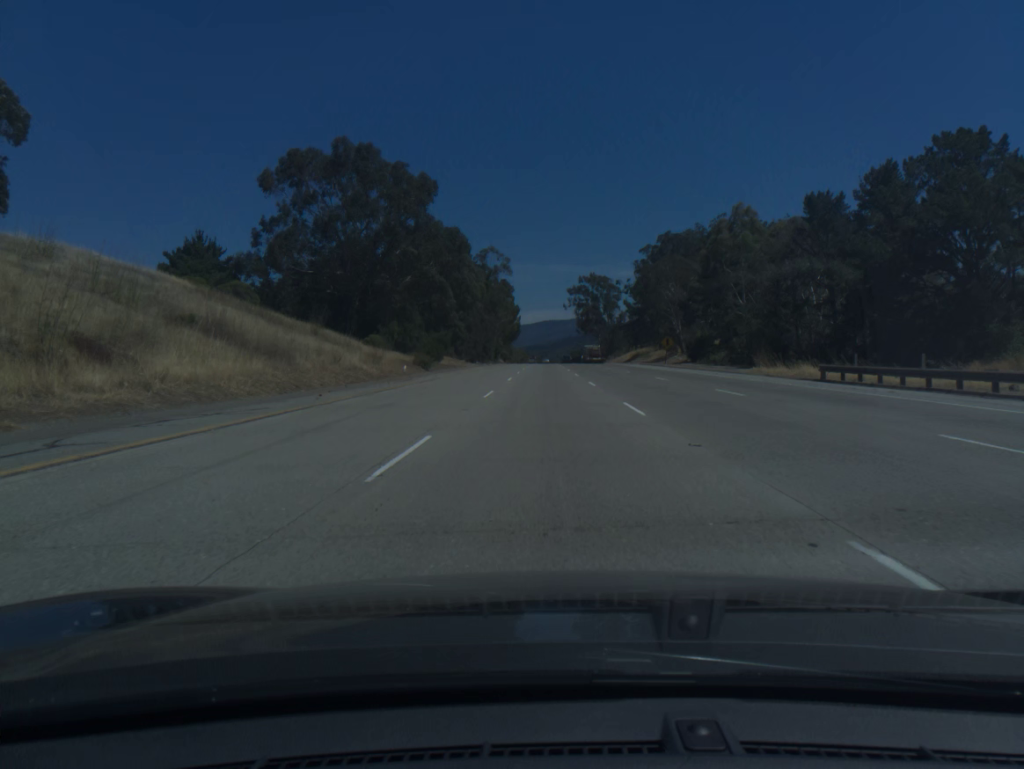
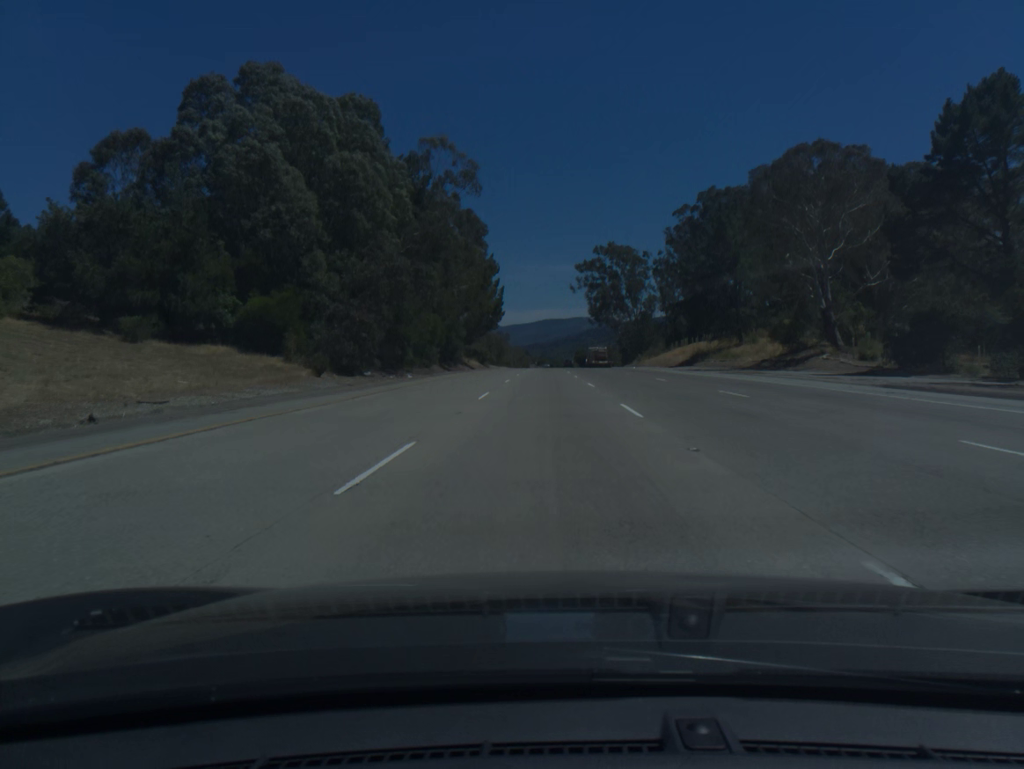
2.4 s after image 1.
(0.0, +73.4) m; 0°
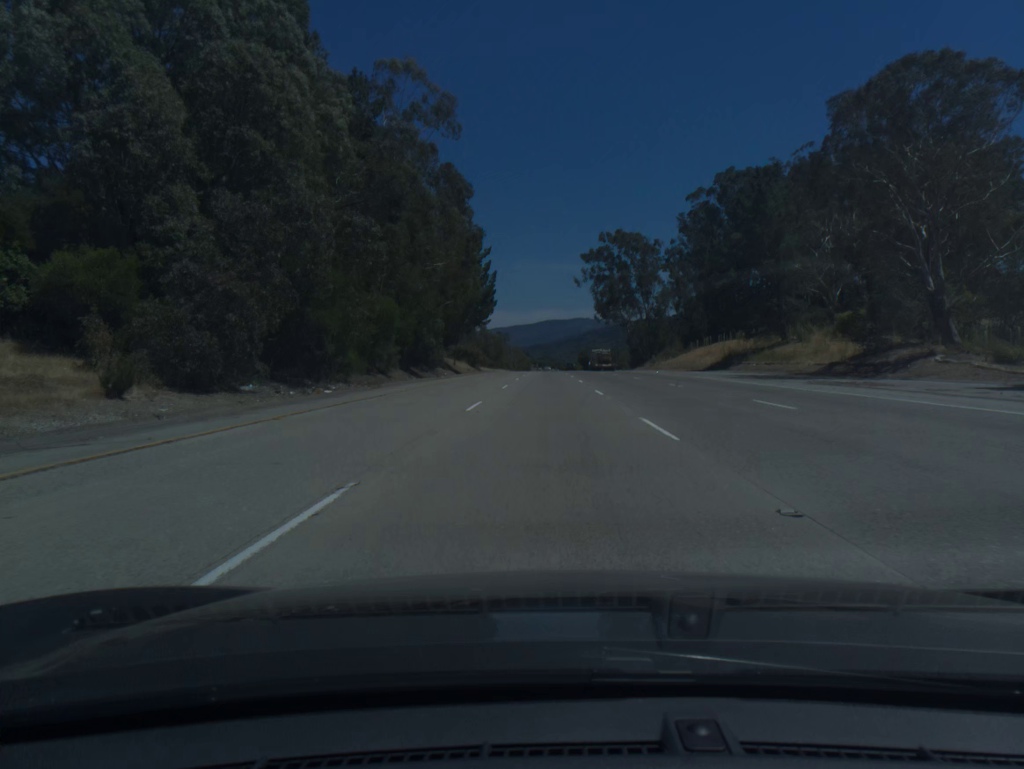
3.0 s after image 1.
(0.0, +18.4) m; 0°
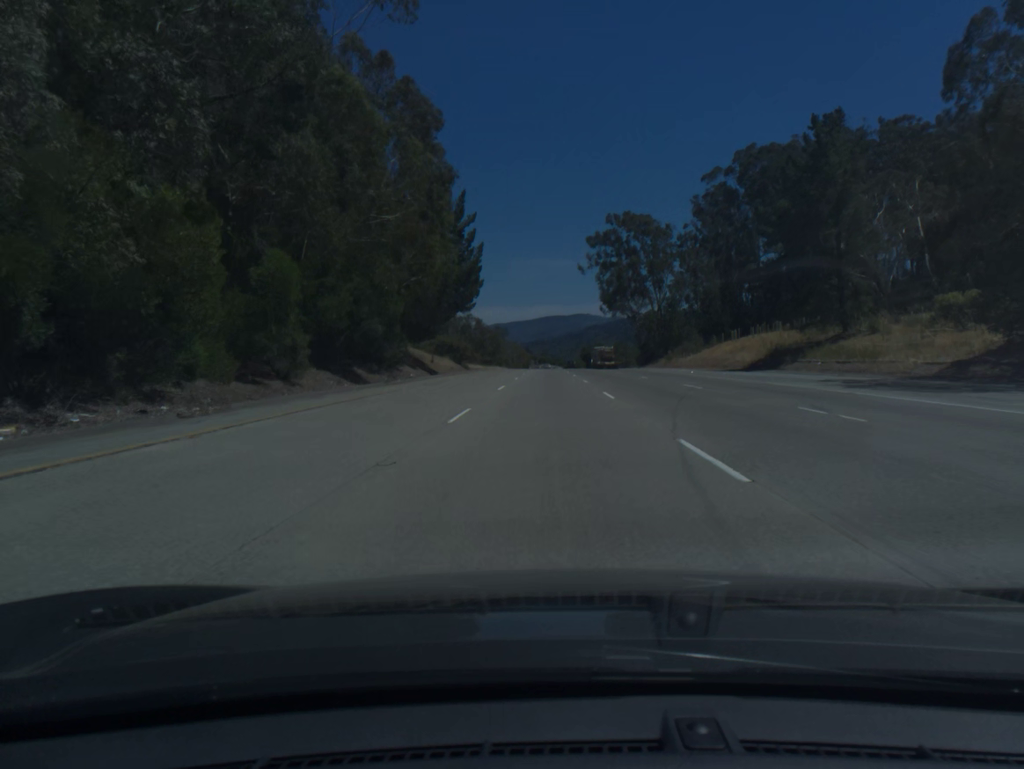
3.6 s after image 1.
(0.0, +18.4) m; 0°
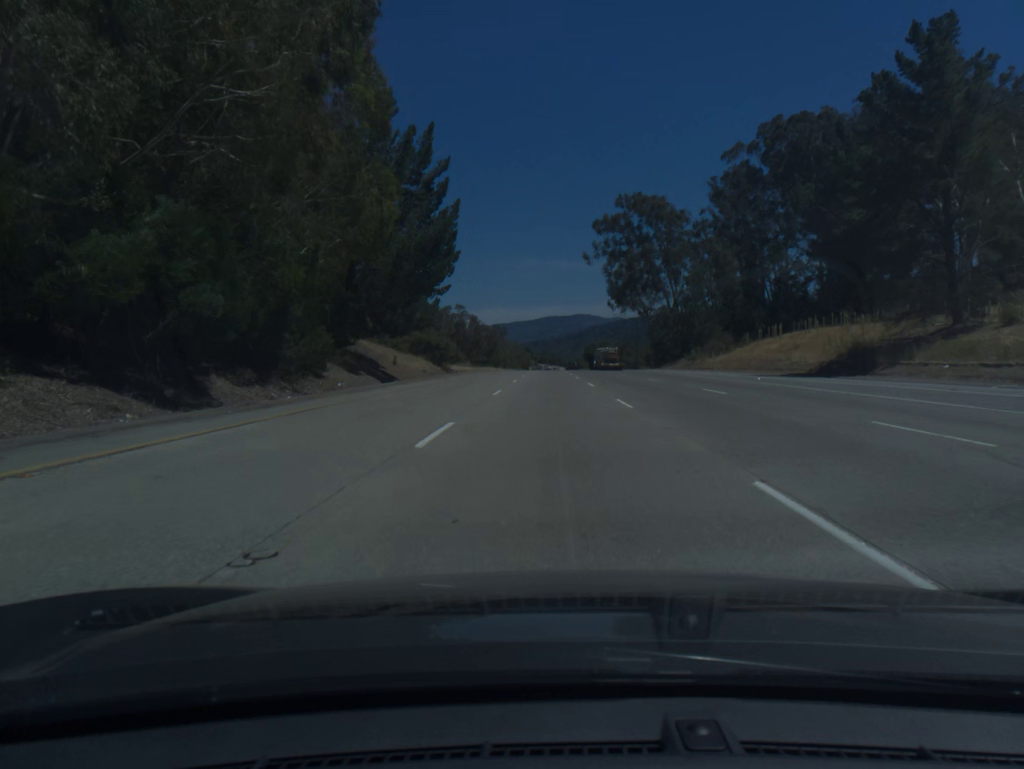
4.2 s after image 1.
(0.0, +18.4) m; 0°
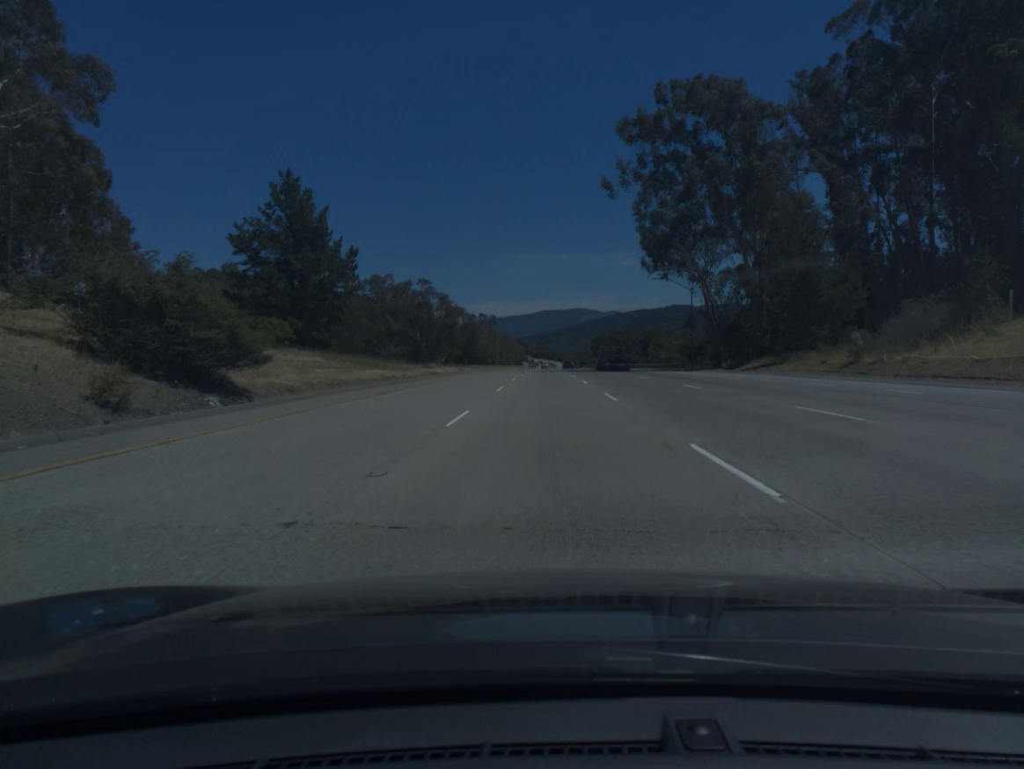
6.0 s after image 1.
(+0.1, +55.3) m; 0°
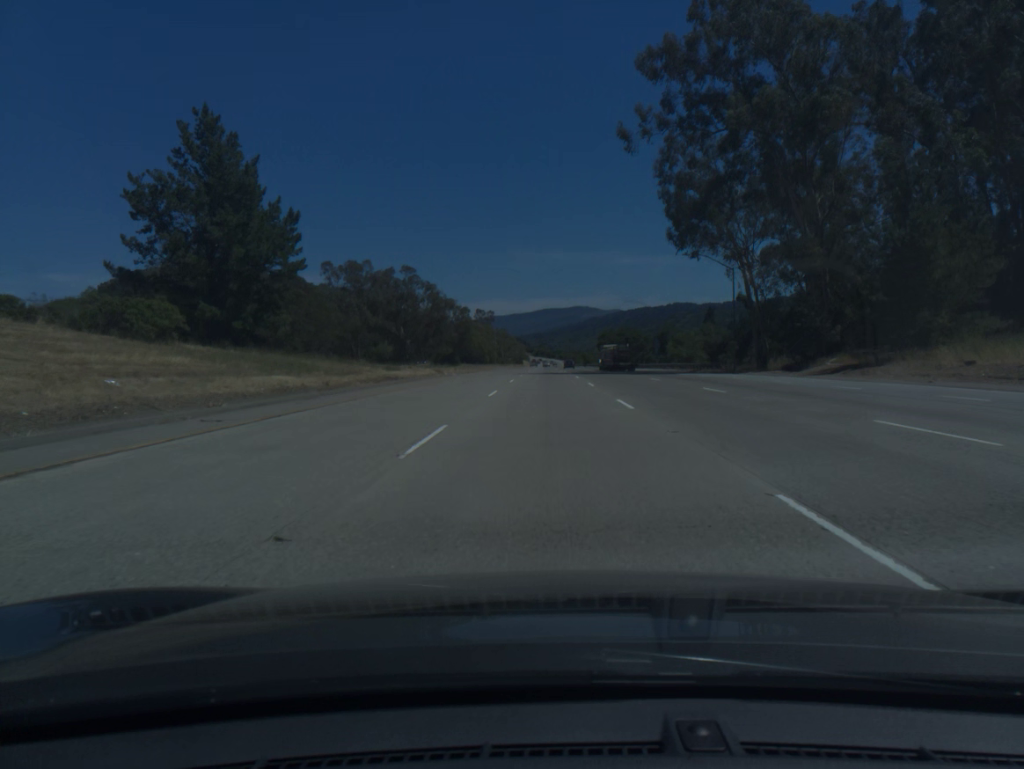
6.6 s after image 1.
(0.0, +18.5) m; 0°
